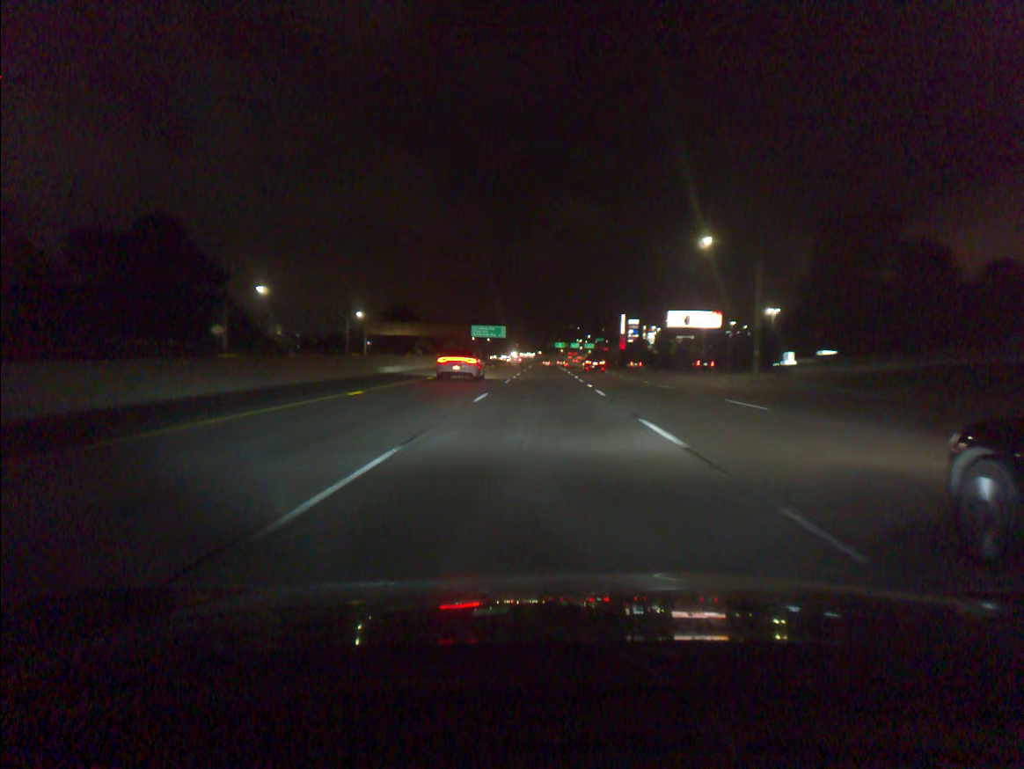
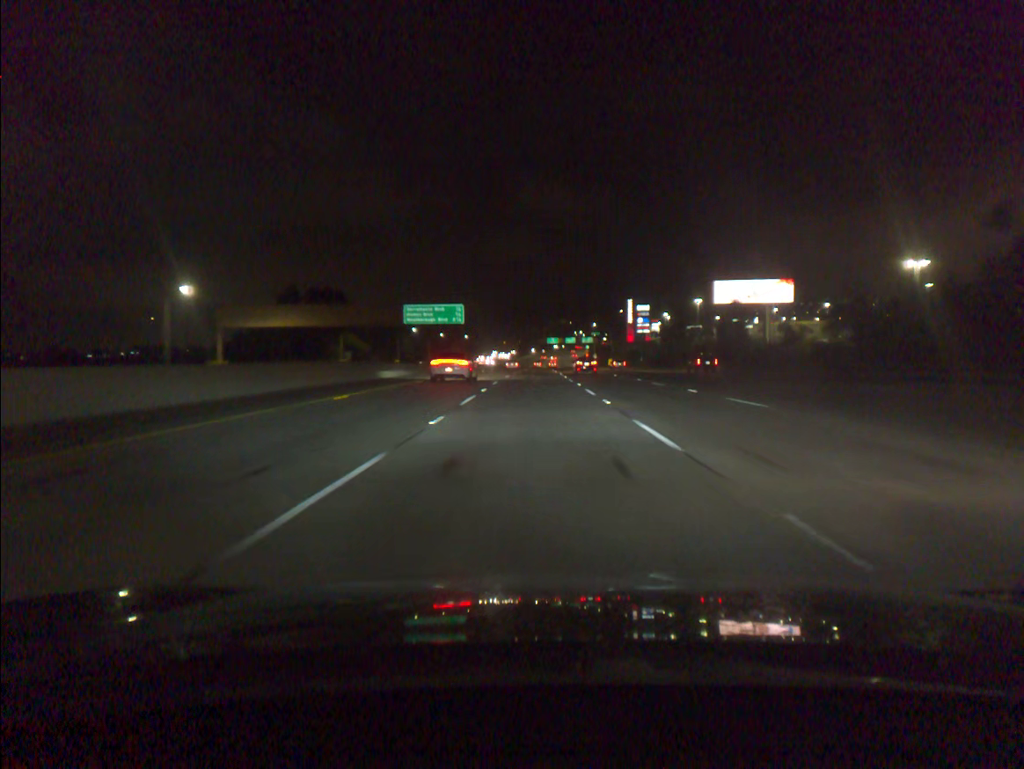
(+0.5, +73.6) m; +1°
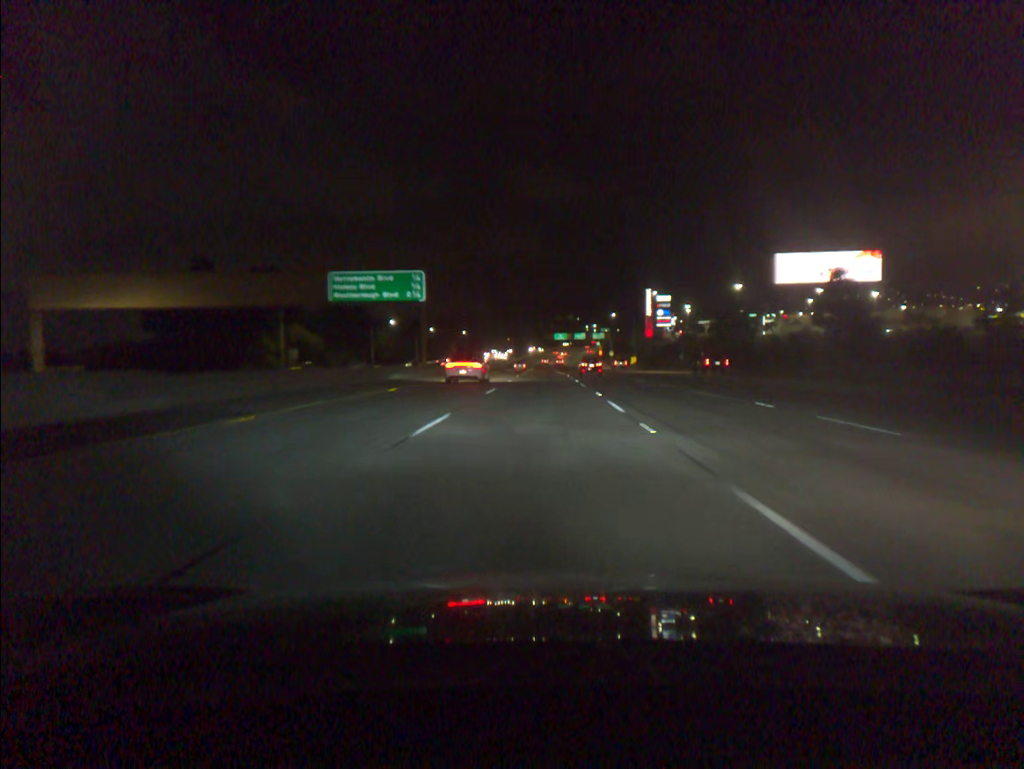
(-0.1, +36.5) m; 0°
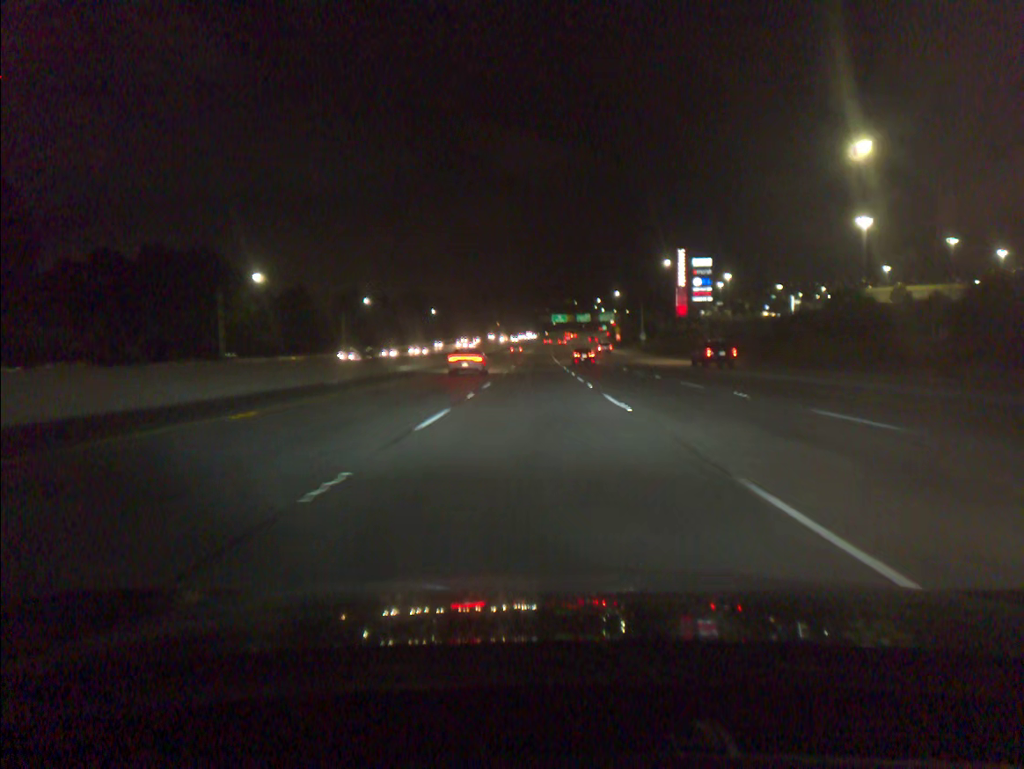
(+0.1, +73.1) m; 0°
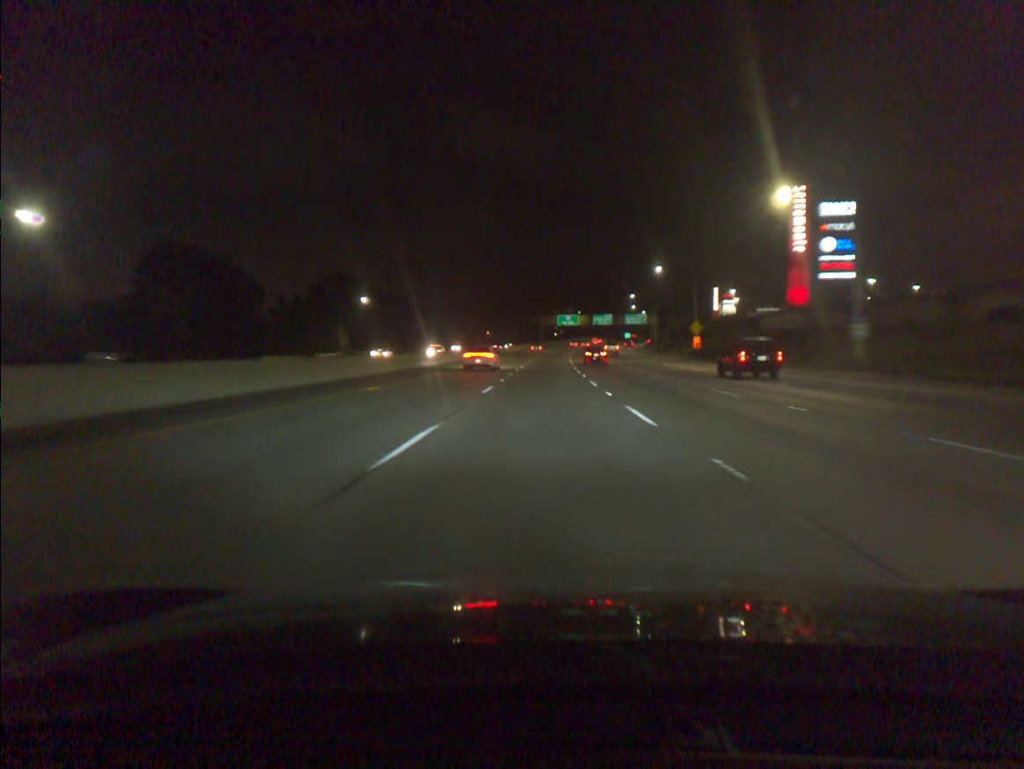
(-0.4, +91.7) m; 0°
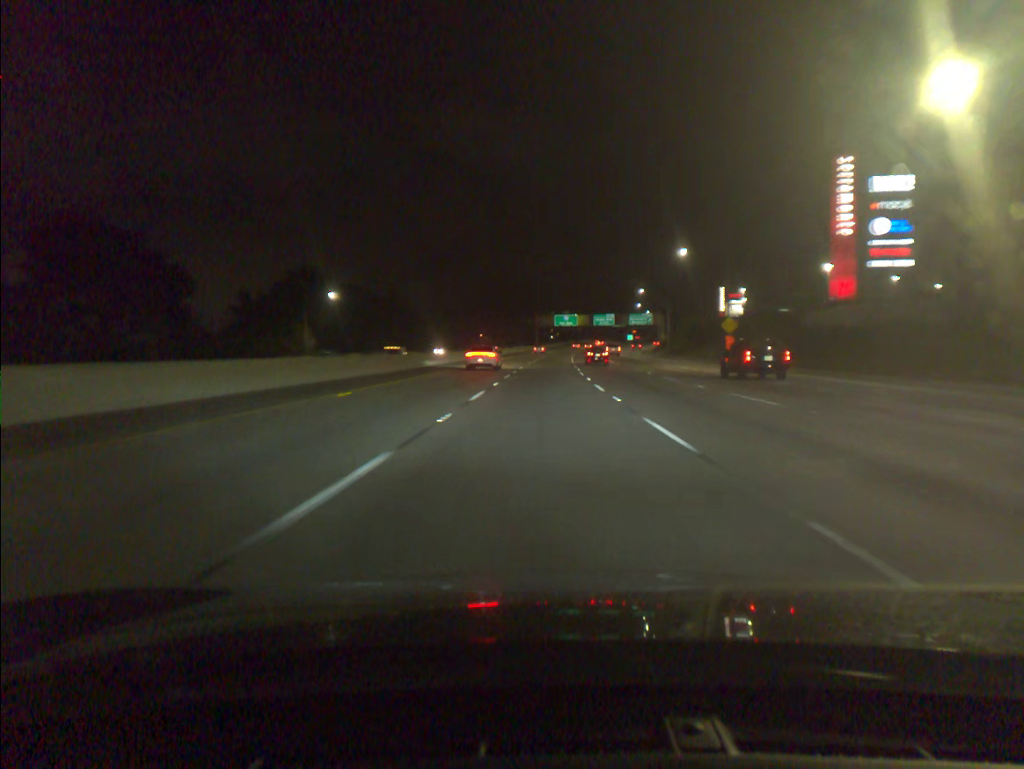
(+0.1, +18.3) m; 0°
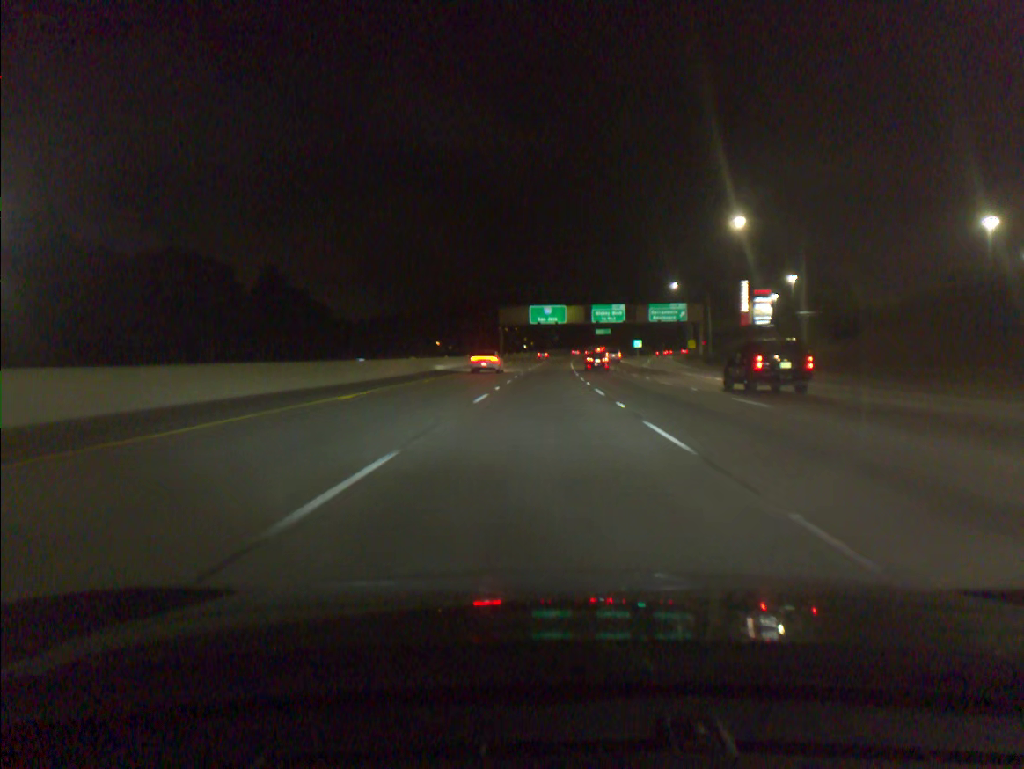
(+1.0, +72.8) m; +2°
